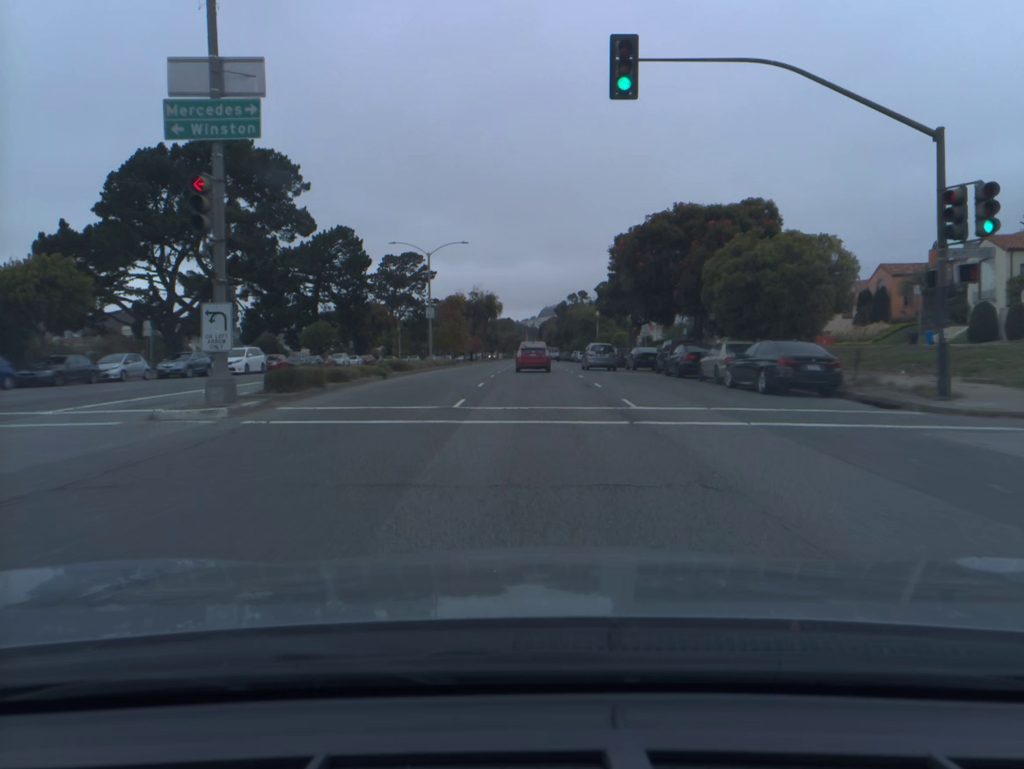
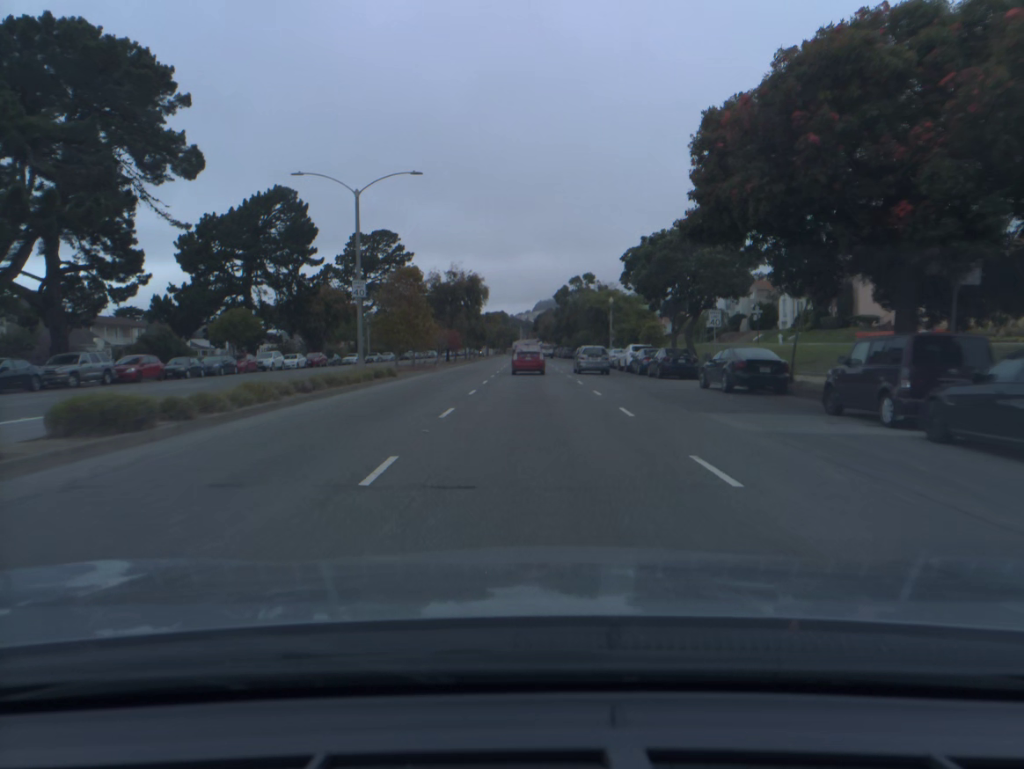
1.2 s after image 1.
(+0.1, +23.1) m; 0°
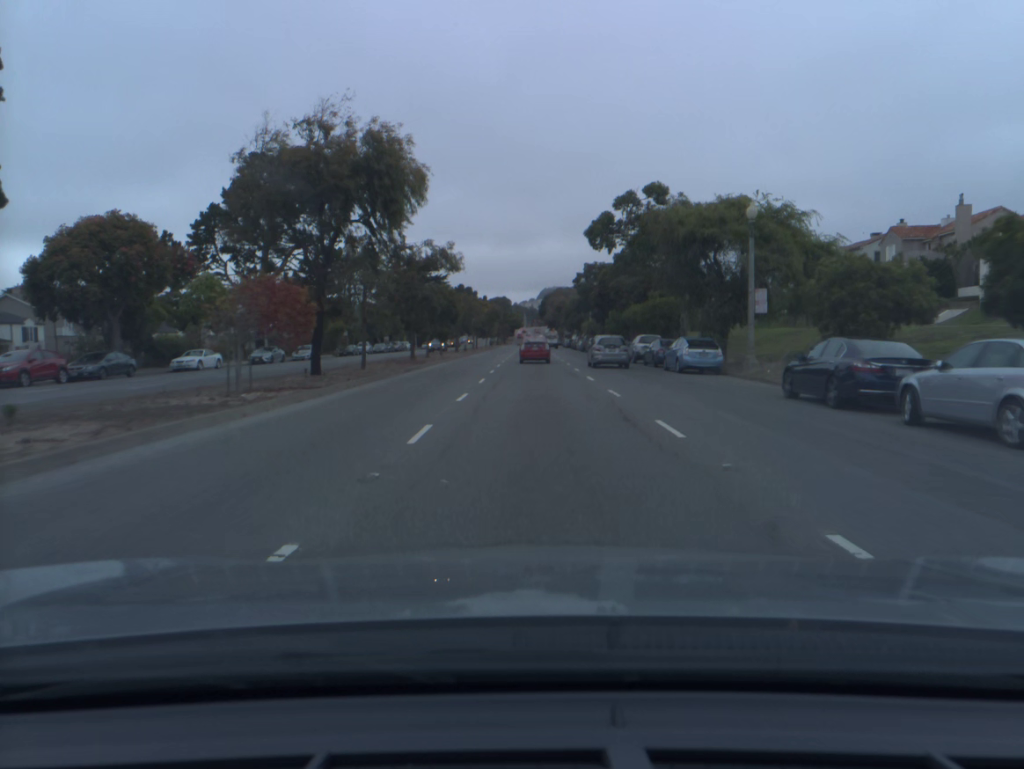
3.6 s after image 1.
(-0.2, +47.9) m; 0°
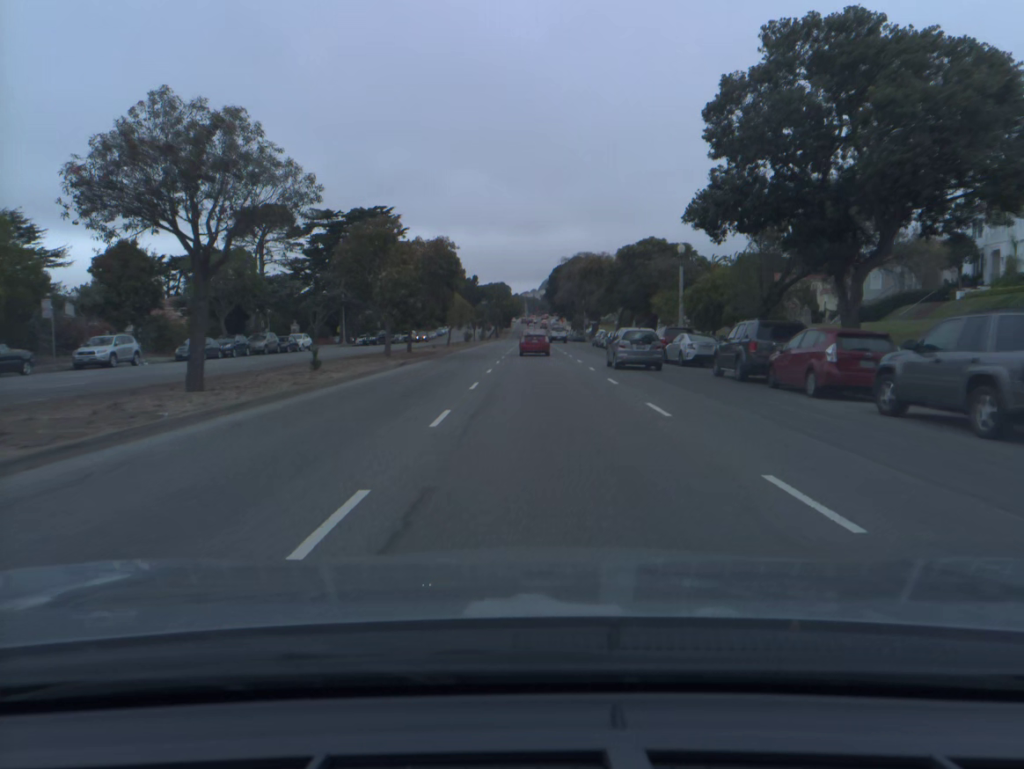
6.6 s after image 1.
(-0.1, +63.4) m; 0°
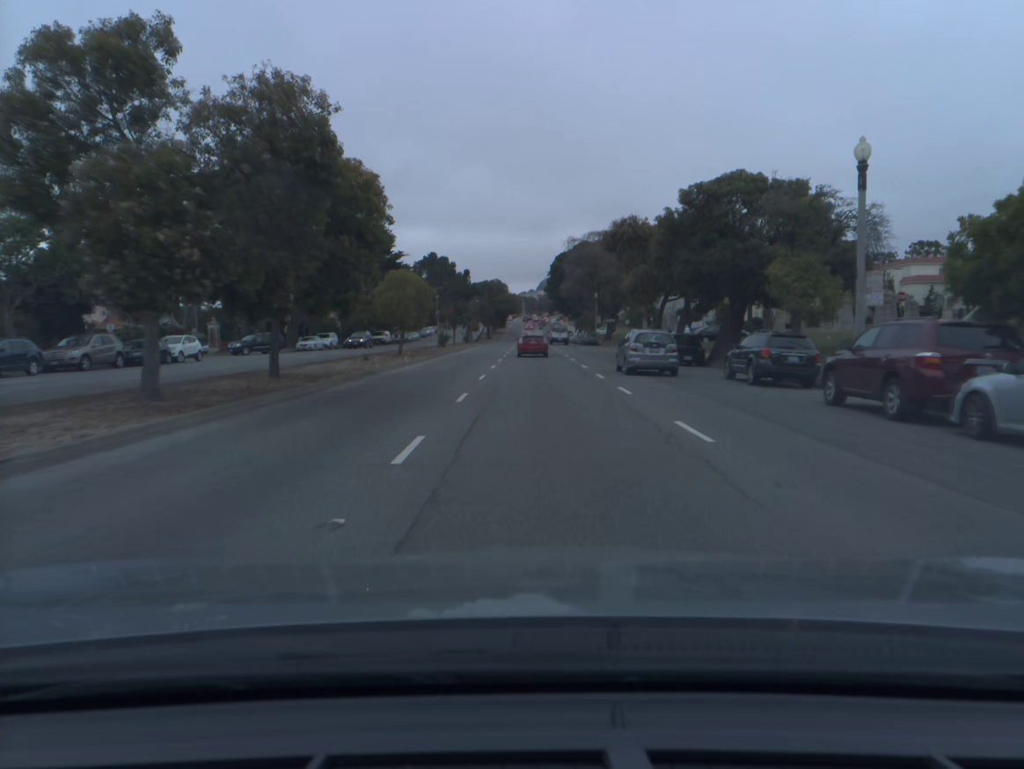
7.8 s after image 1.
(+0.1, +25.1) m; 0°
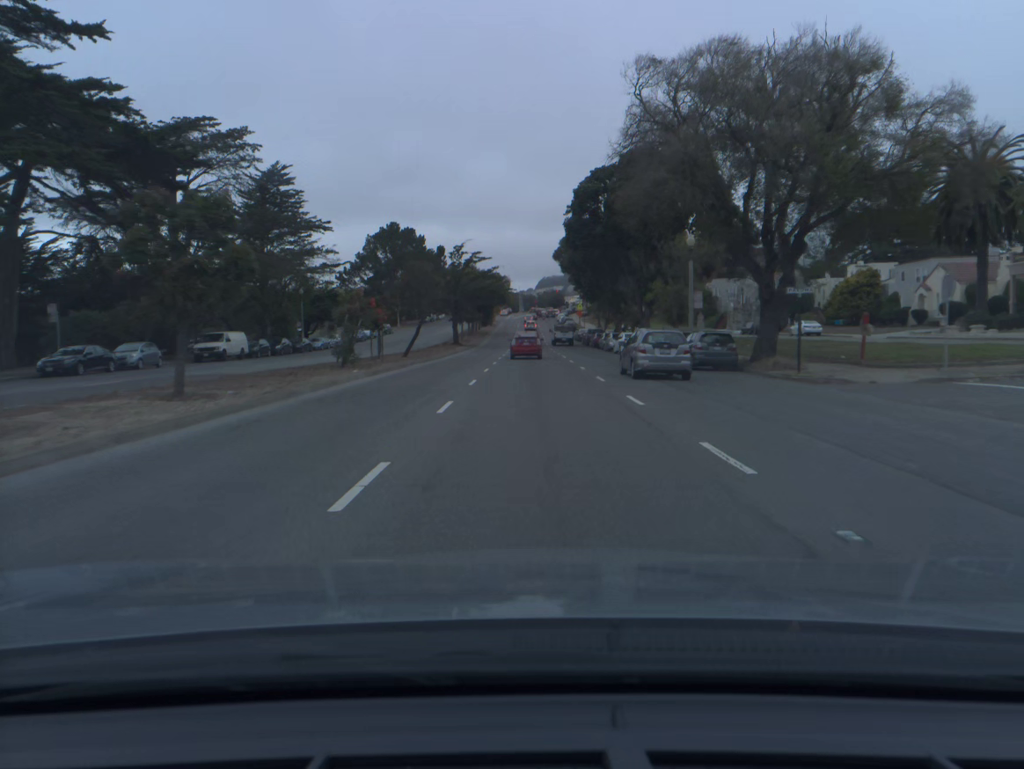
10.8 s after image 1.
(+0.2, +59.8) m; 0°
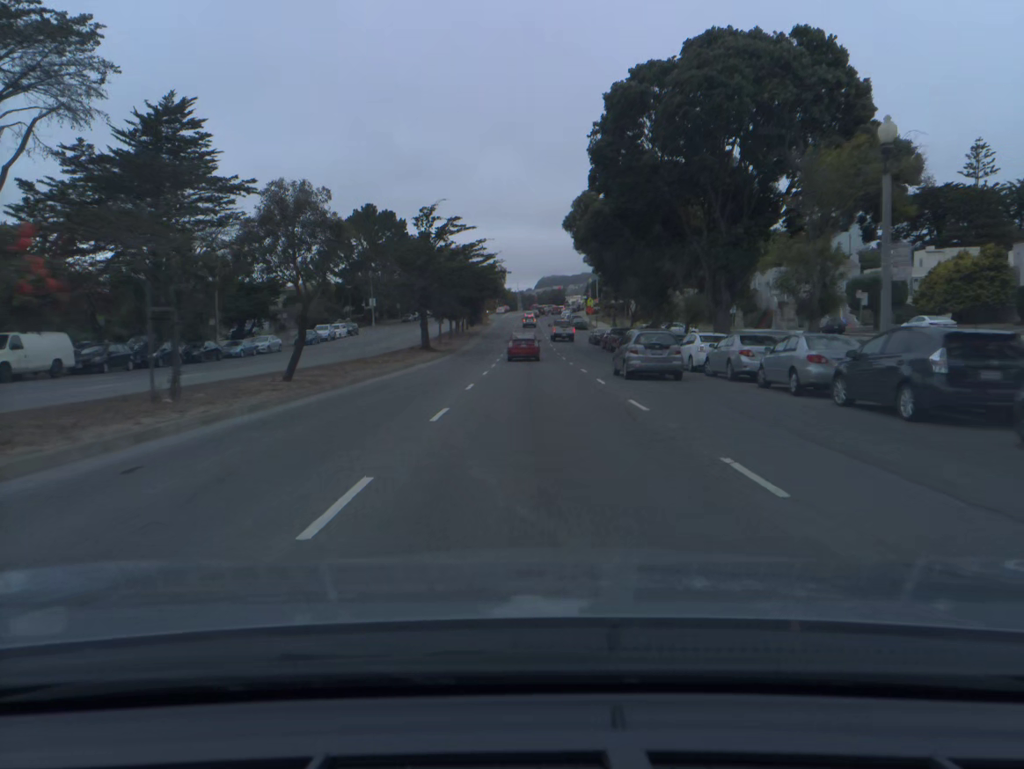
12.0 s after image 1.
(0.0, +22.7) m; 0°
